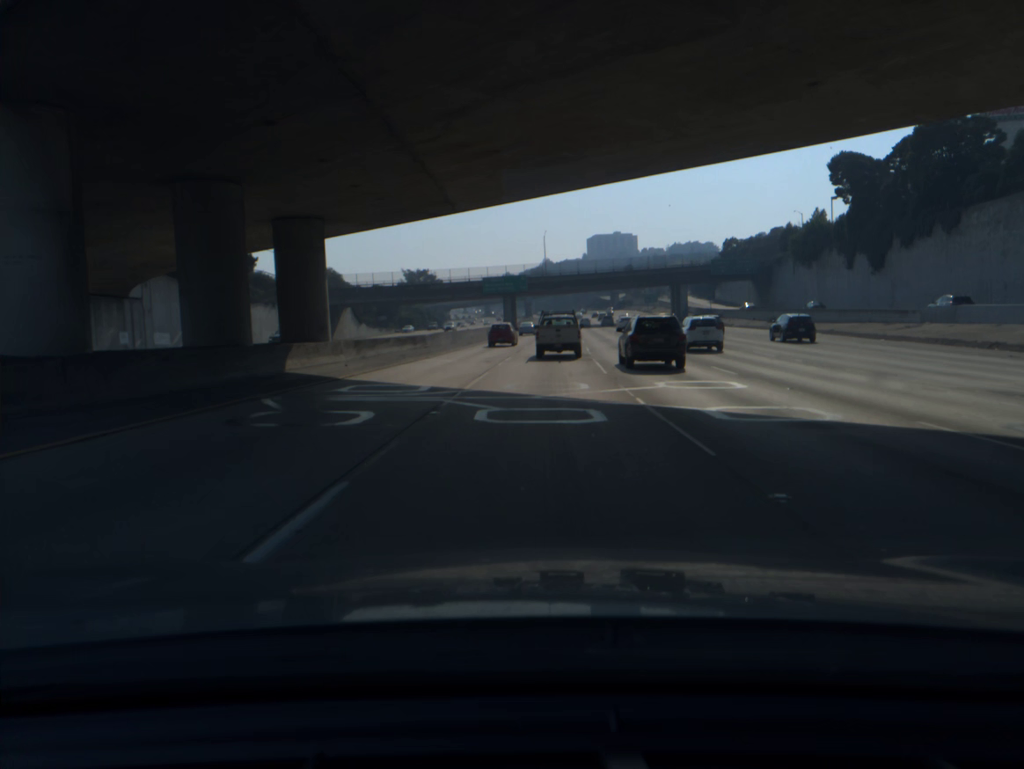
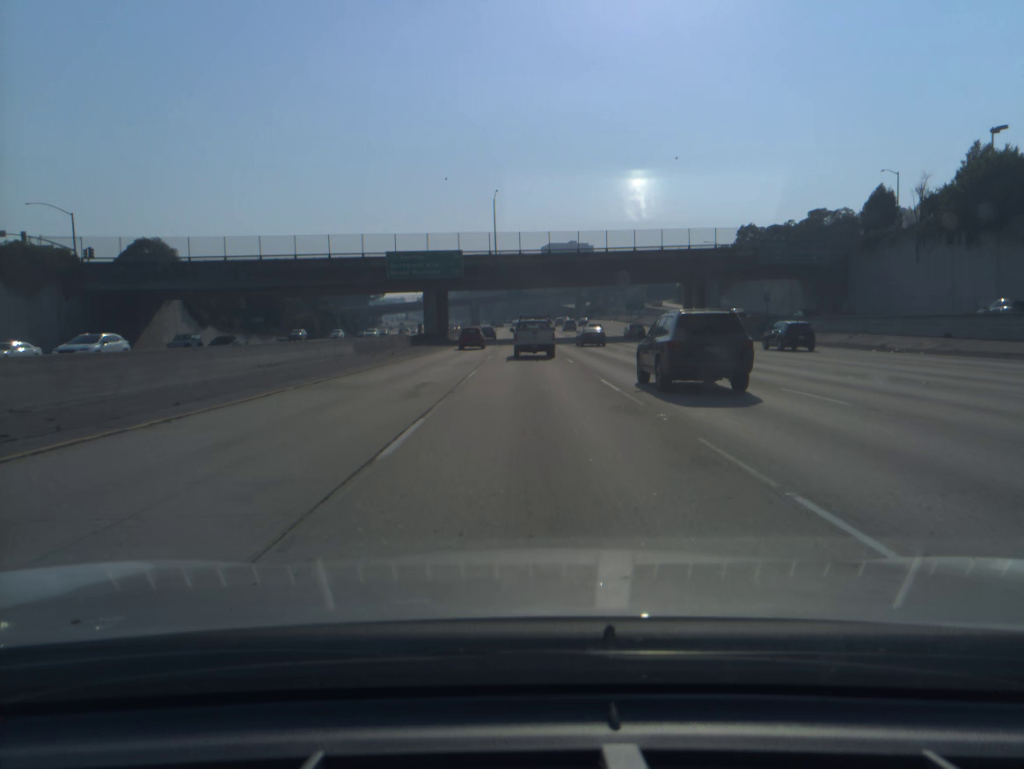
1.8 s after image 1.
(+2.1, +52.6) m; +4°
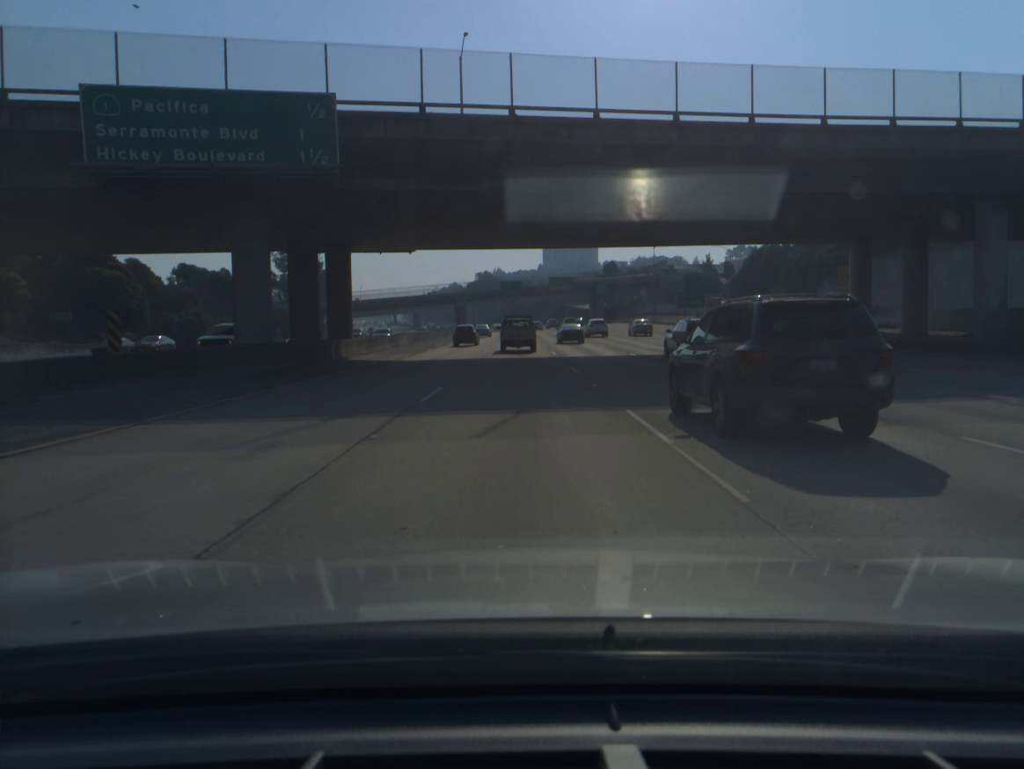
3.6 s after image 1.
(+0.3, +51.8) m; 0°
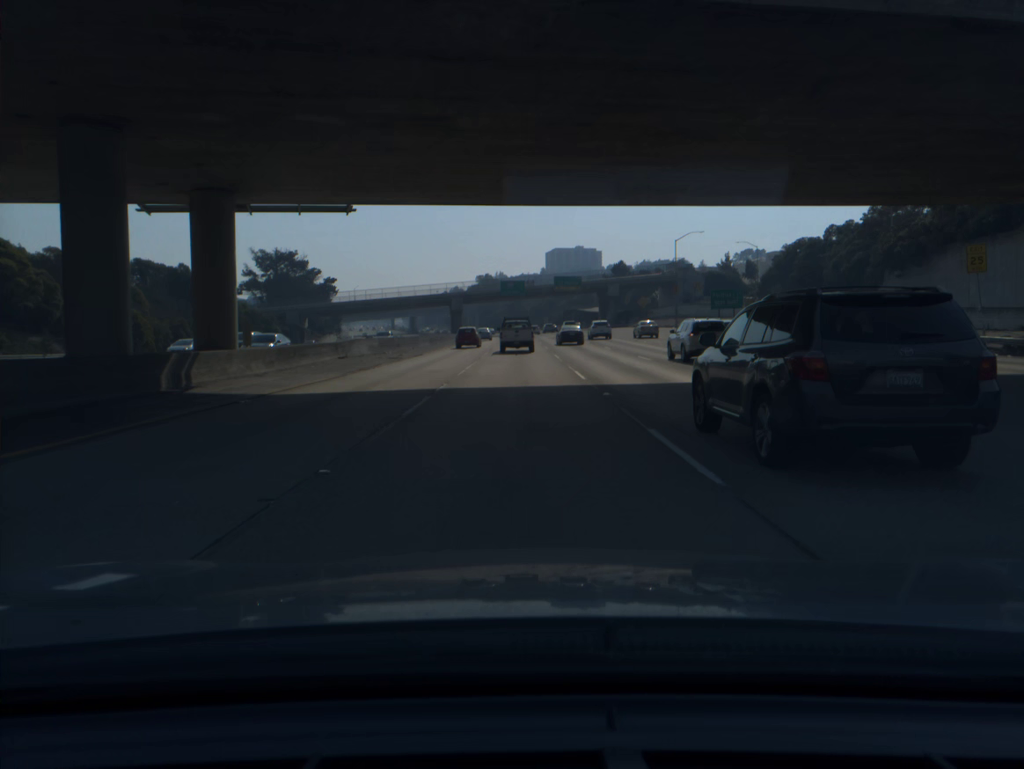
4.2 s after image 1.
(0.0, +17.0) m; 0°
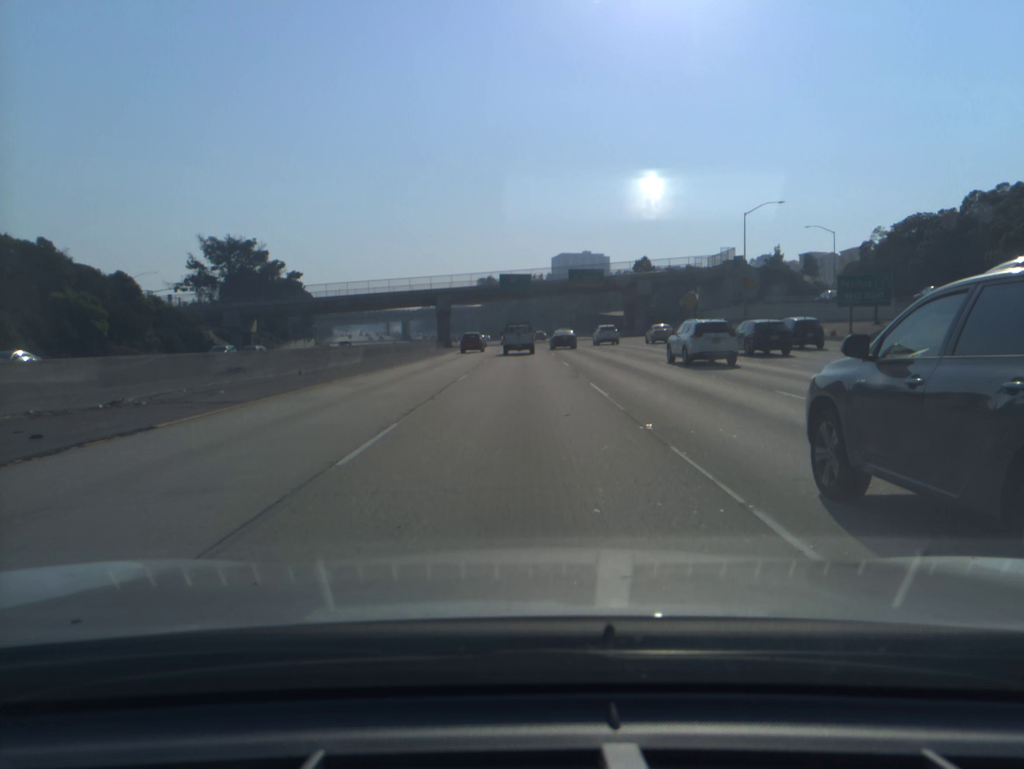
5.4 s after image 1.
(-0.1, +33.9) m; 0°
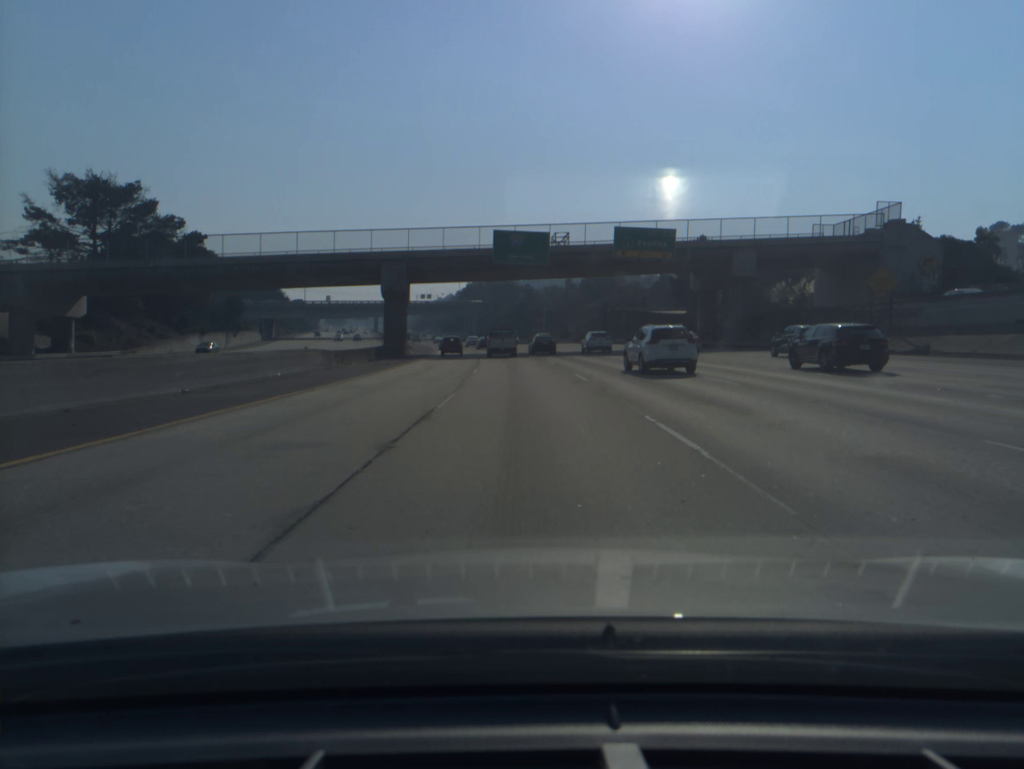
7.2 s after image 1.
(-0.1, +51.3) m; 0°
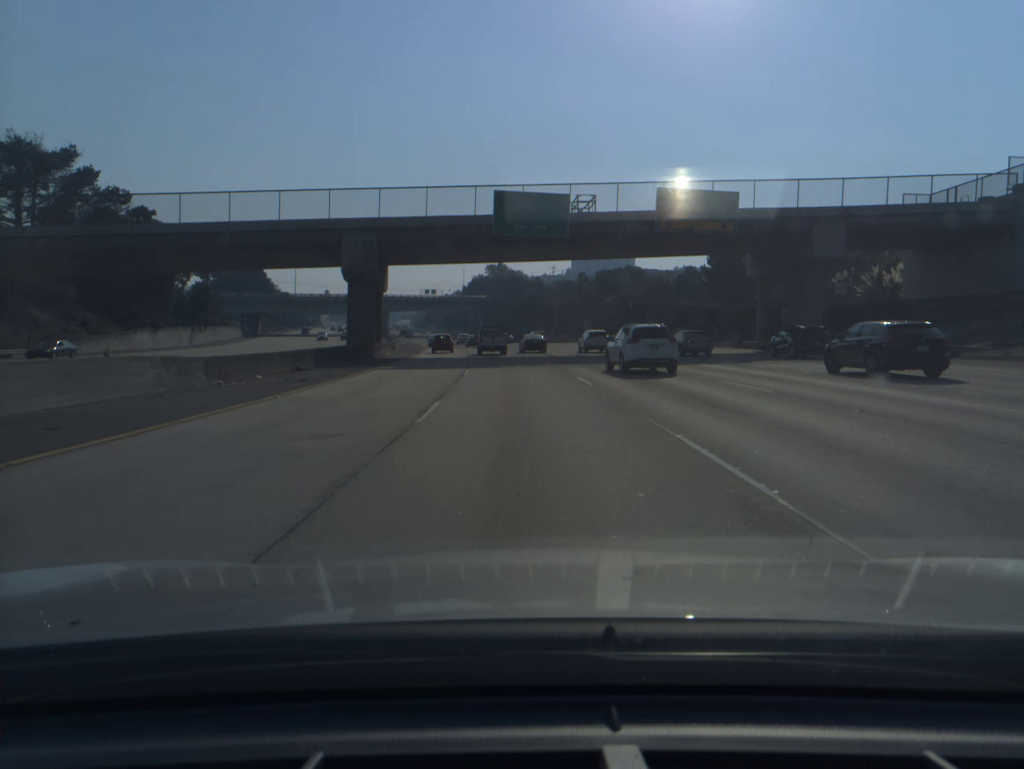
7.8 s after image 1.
(-0.1, +17.3) m; -1°
